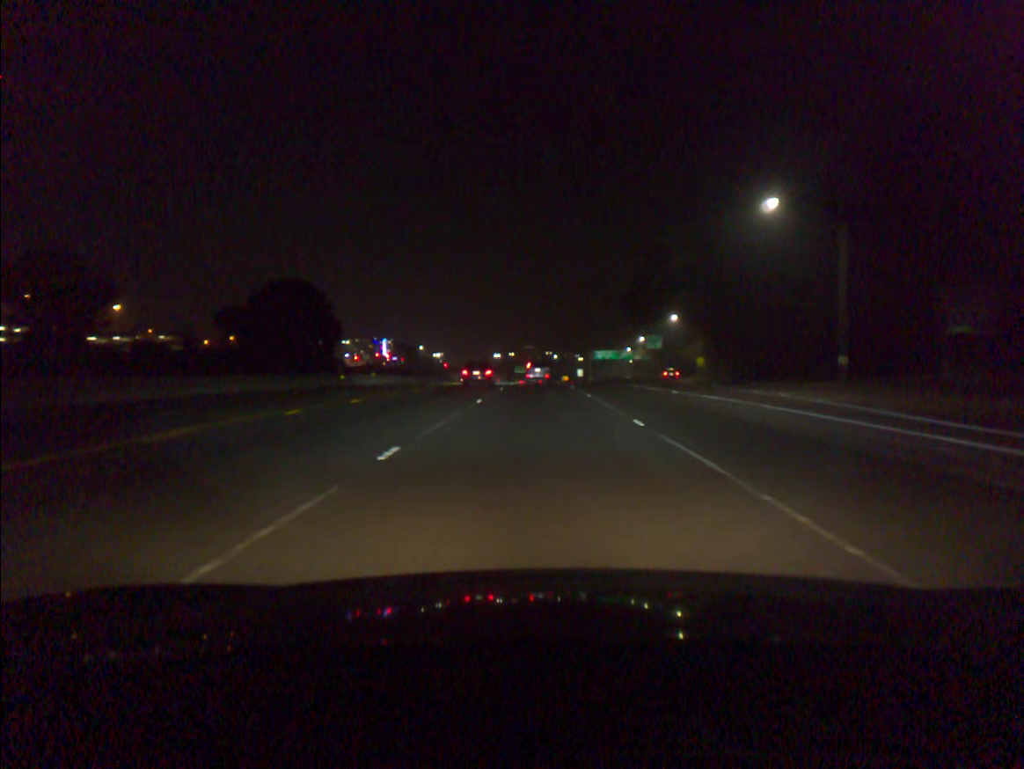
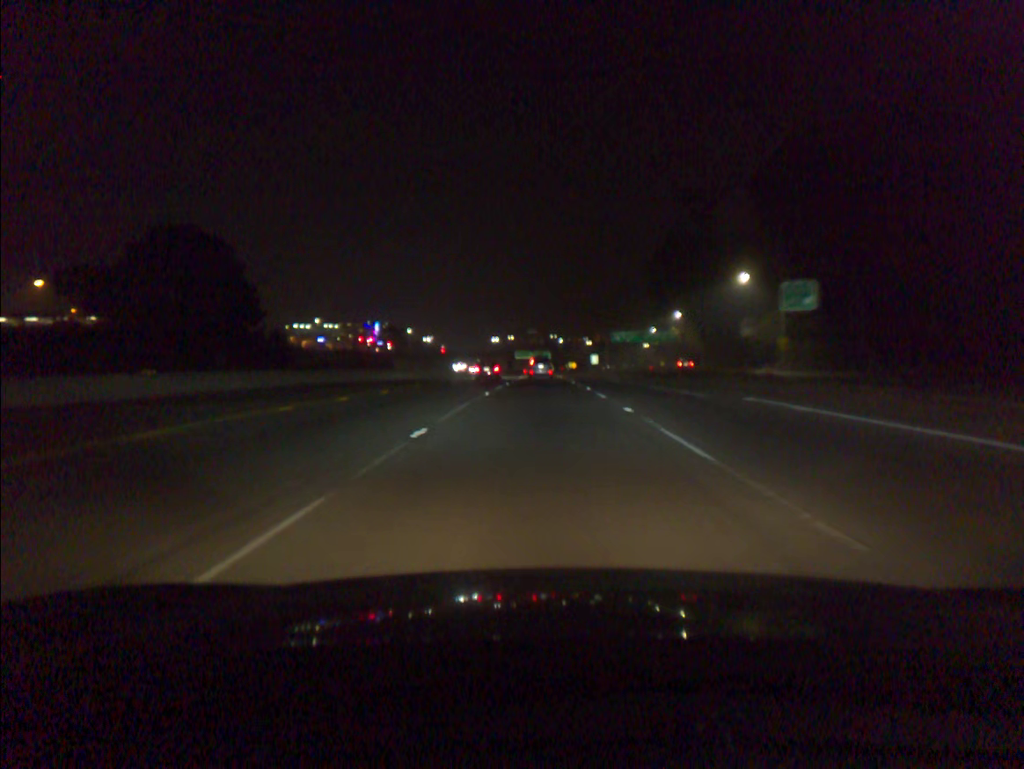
(-0.2, +42.0) m; 0°
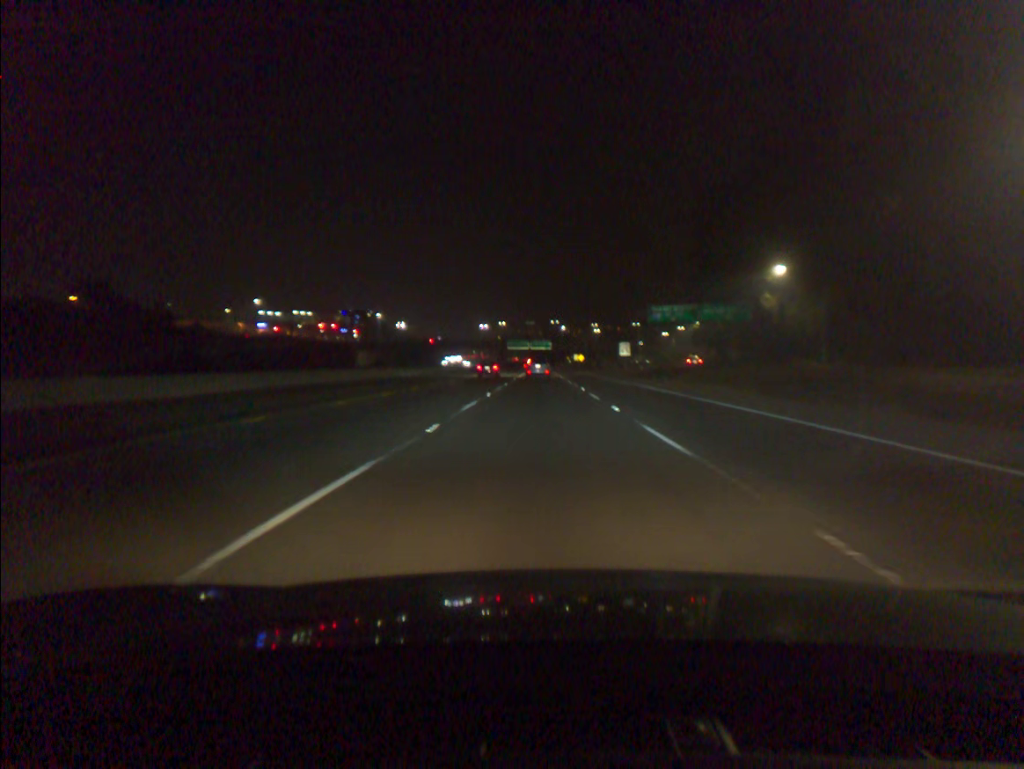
(0.0, +57.1) m; 0°
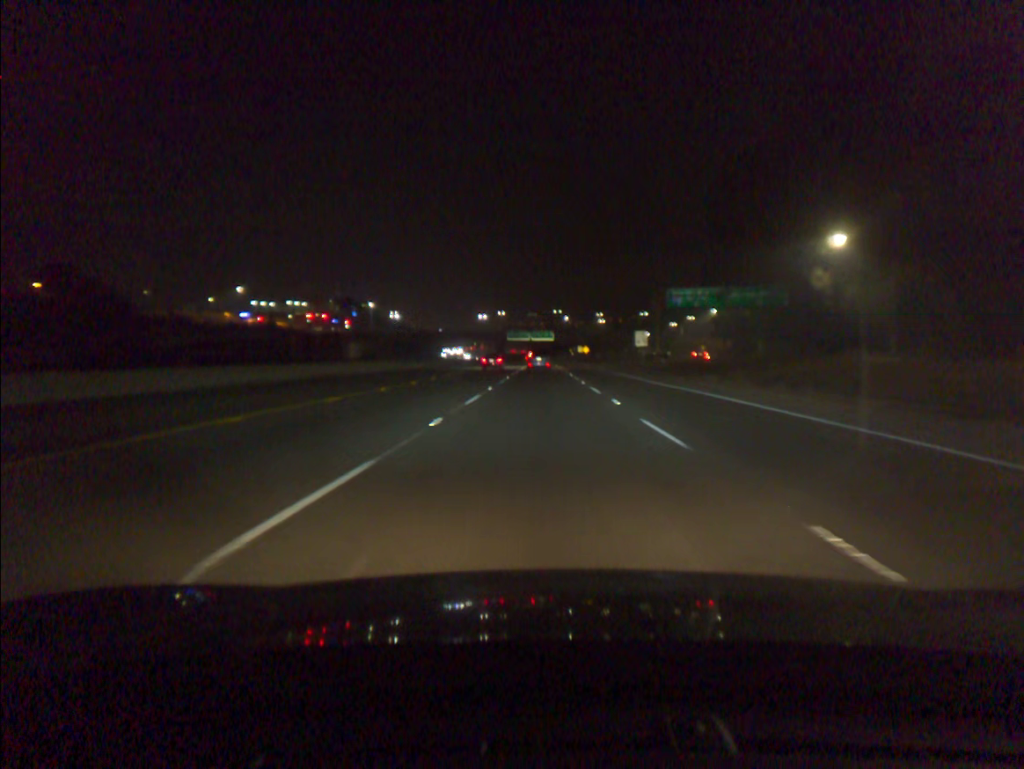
(0.0, +14.5) m; 0°
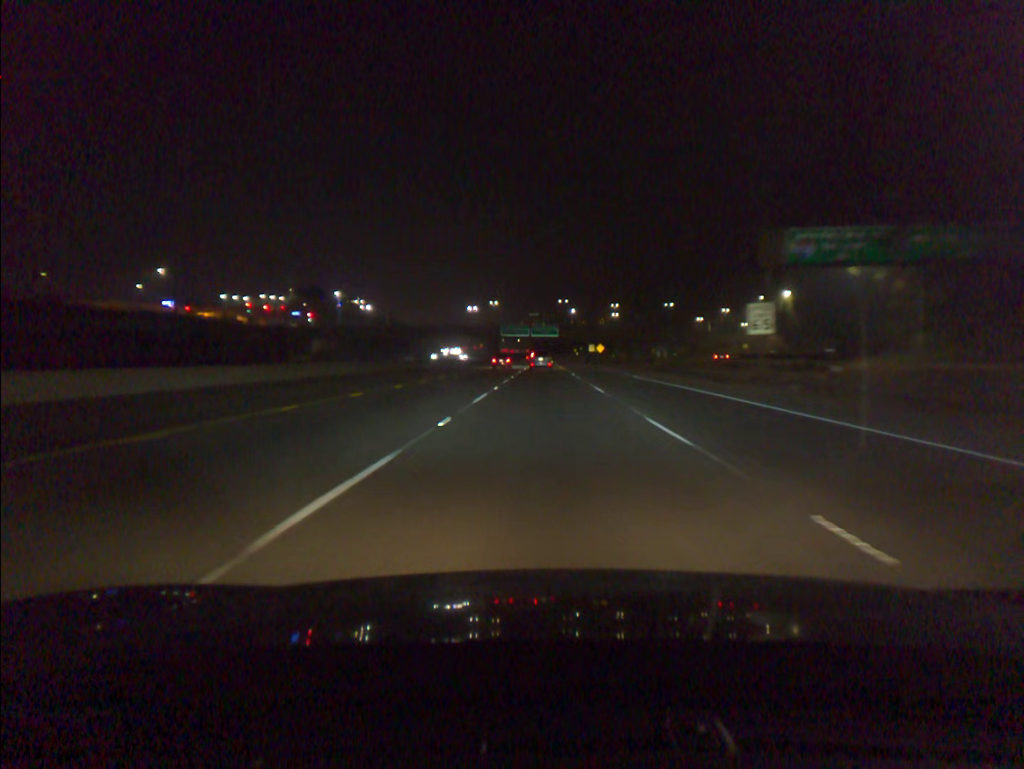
(0.0, +44.0) m; 0°
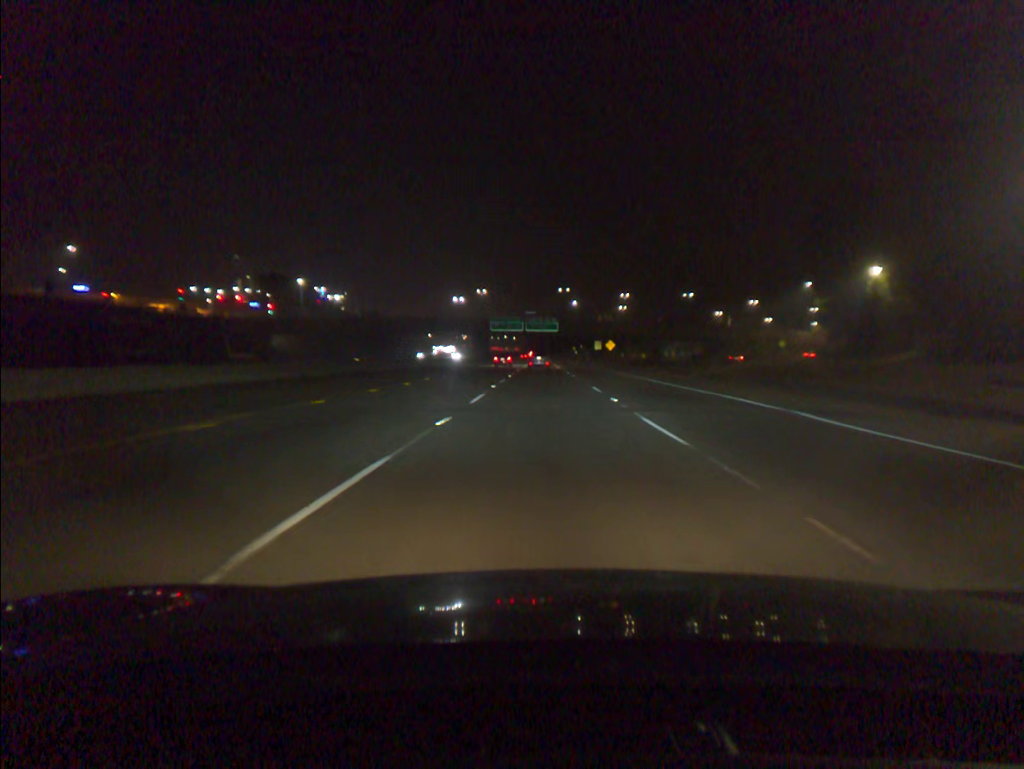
(0.0, +29.6) m; 0°
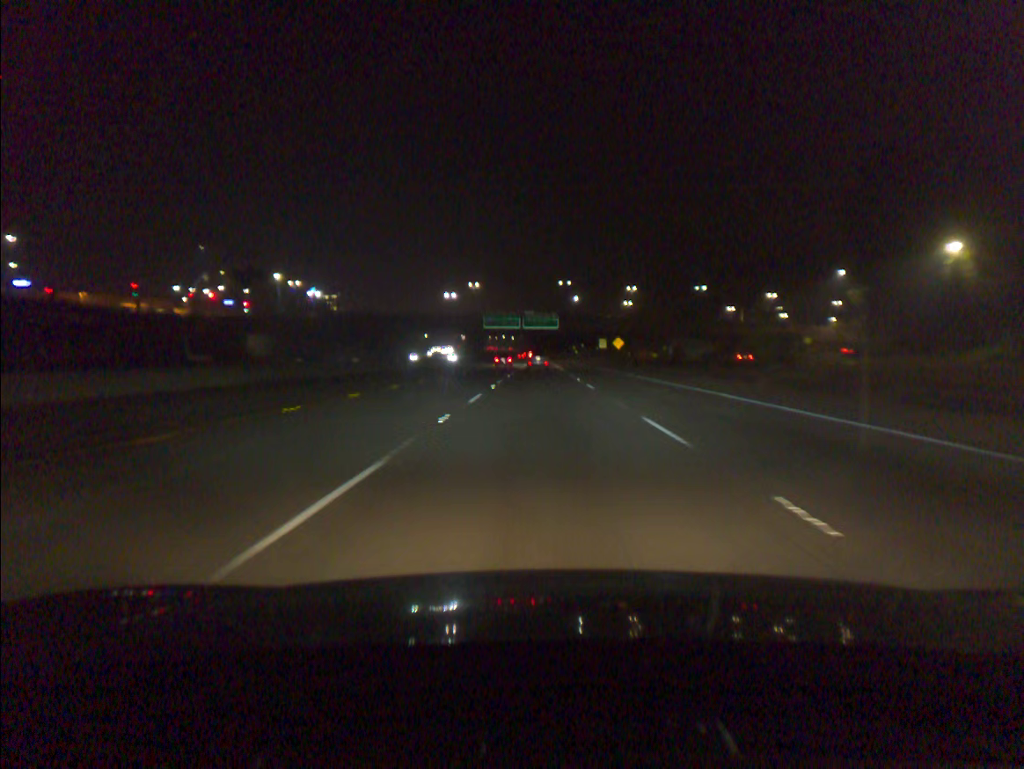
(0.0, +14.8) m; 0°
